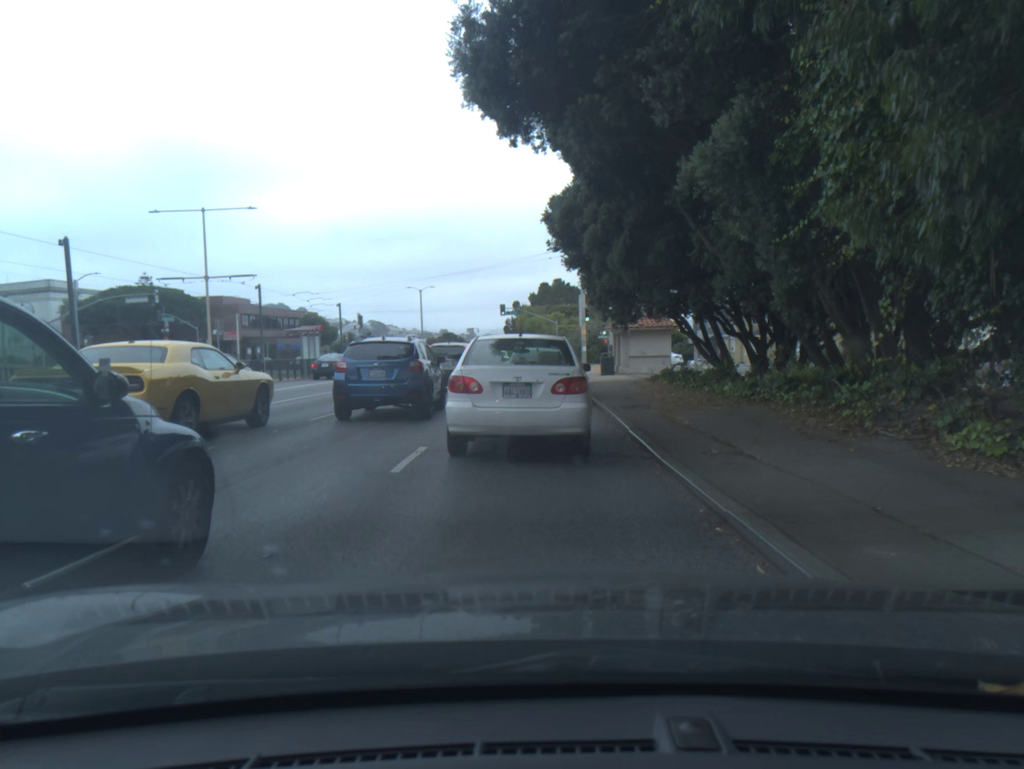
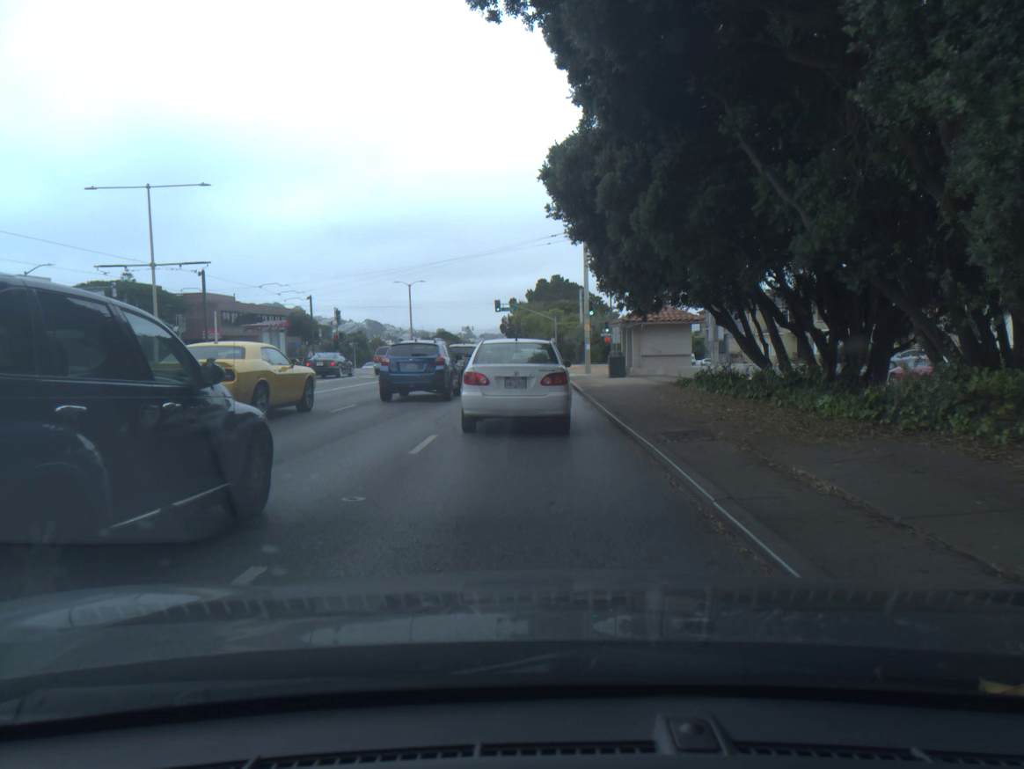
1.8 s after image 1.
(0.0, +5.8) m; 0°
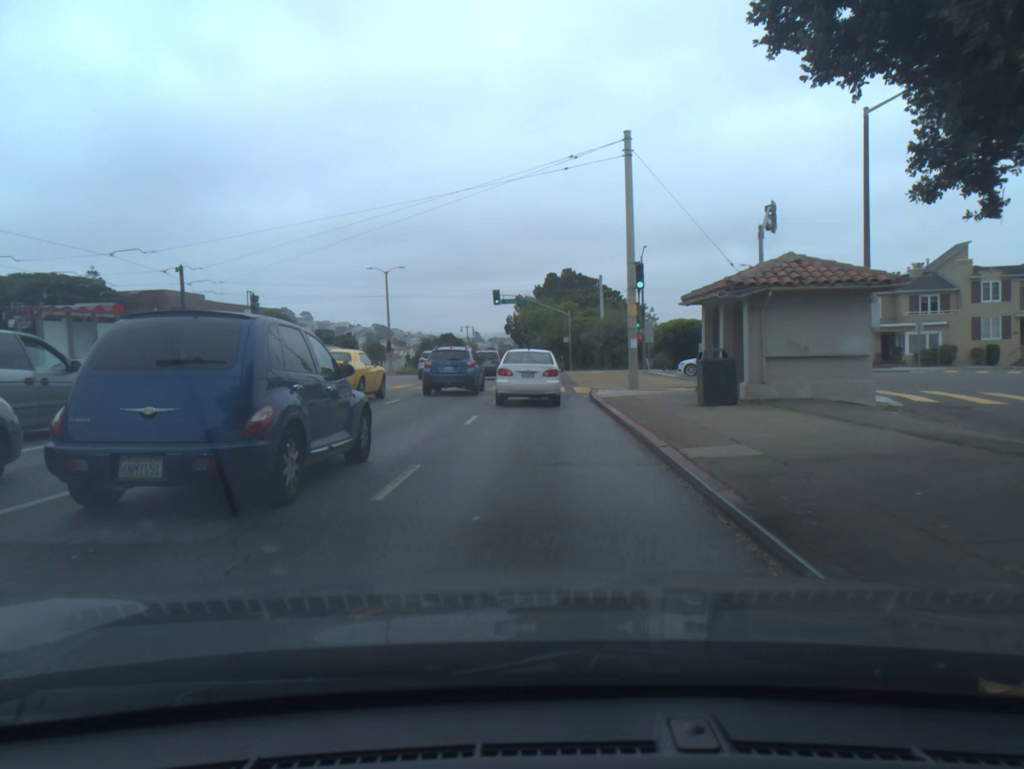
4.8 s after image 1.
(+0.1, +17.6) m; +1°
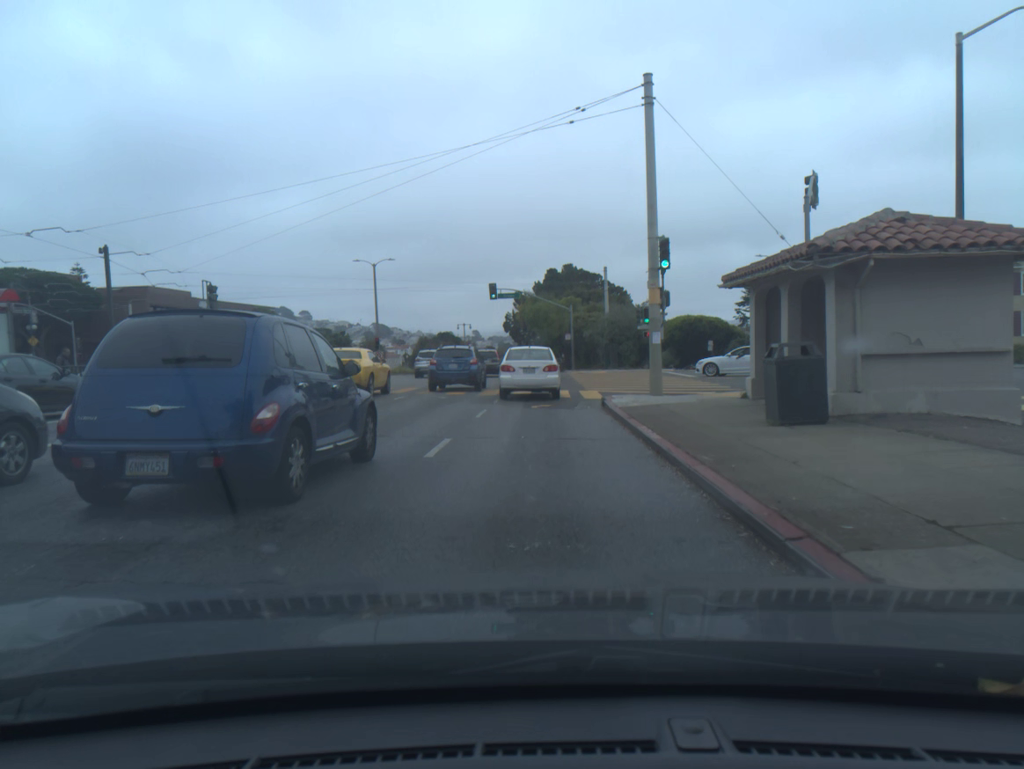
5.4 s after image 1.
(0.0, +4.8) m; 0°
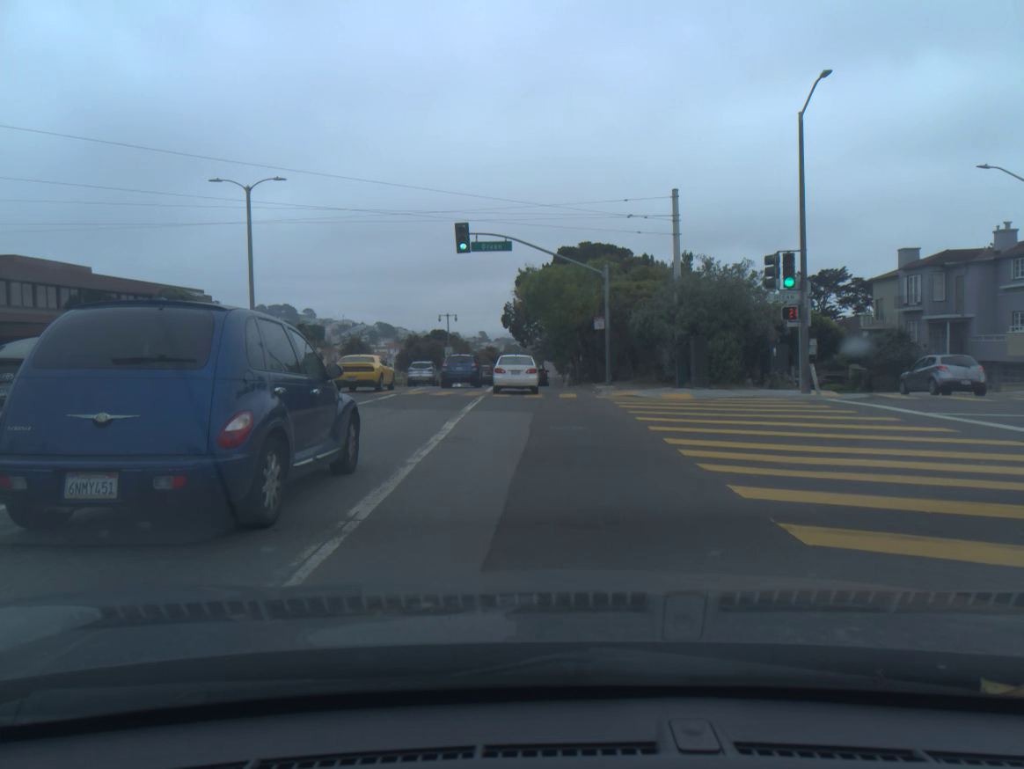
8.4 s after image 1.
(+0.3, +29.3) m; 0°
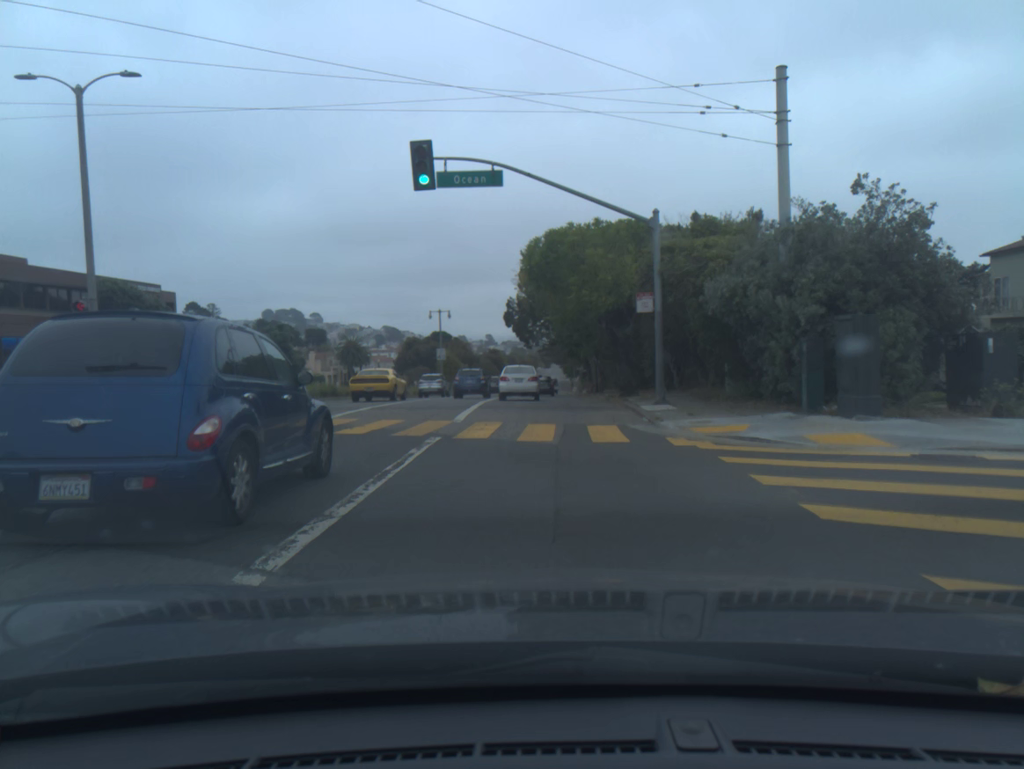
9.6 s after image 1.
(0.0, +13.6) m; 0°
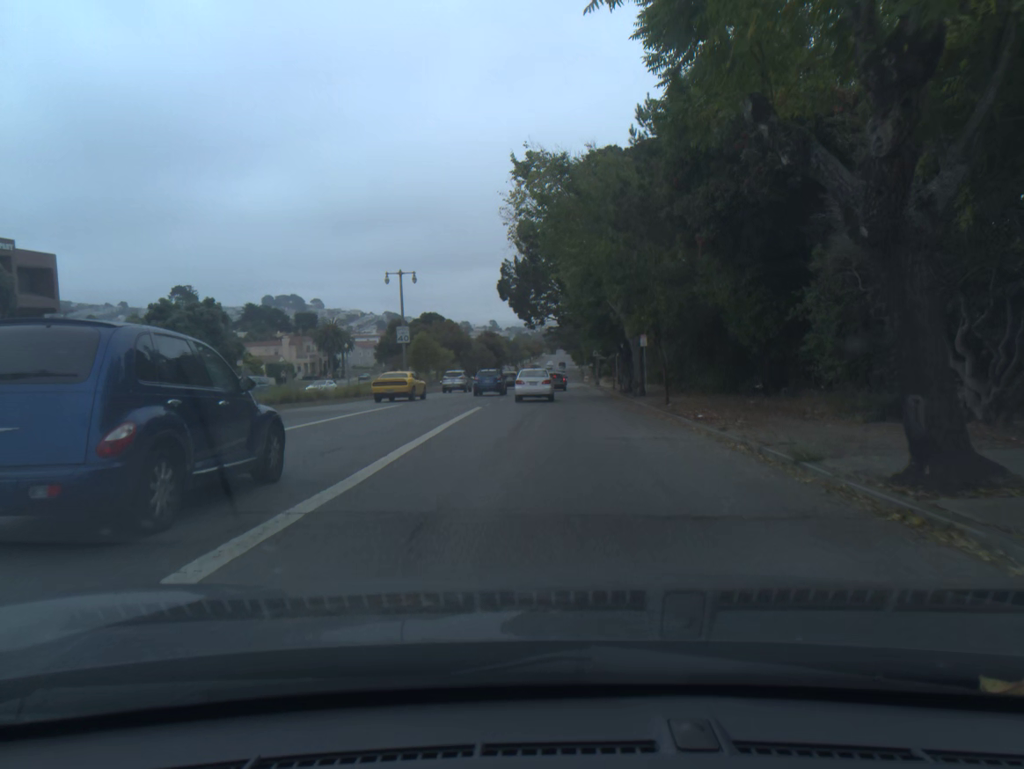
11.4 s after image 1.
(-0.1, +23.7) m; -1°
